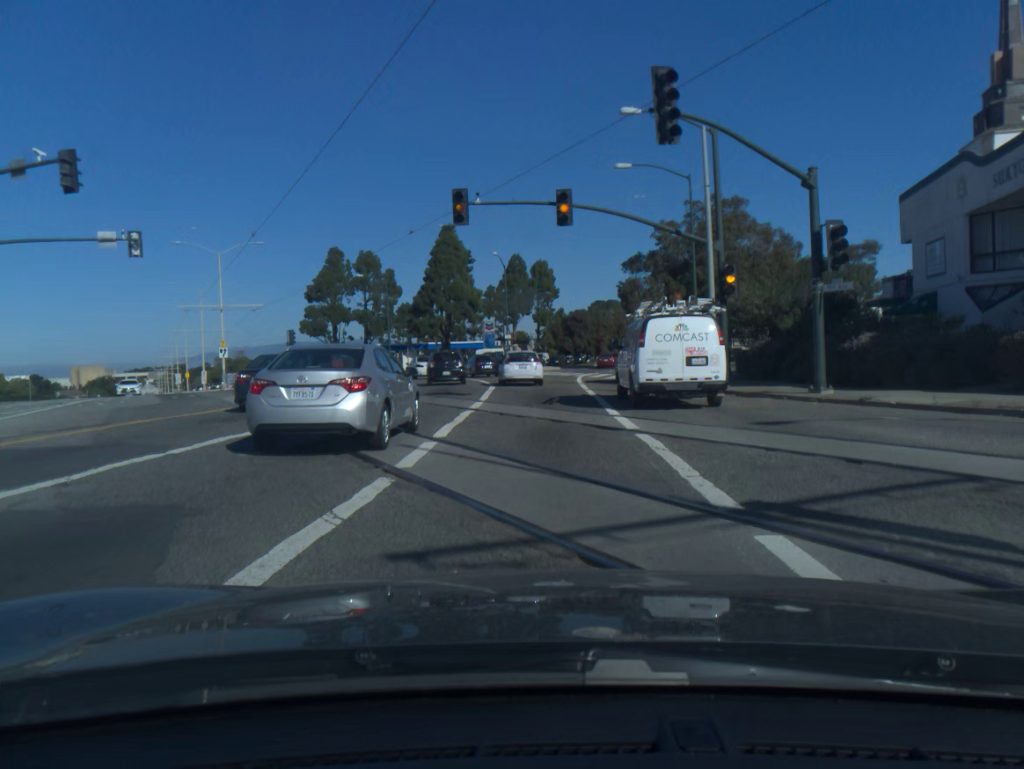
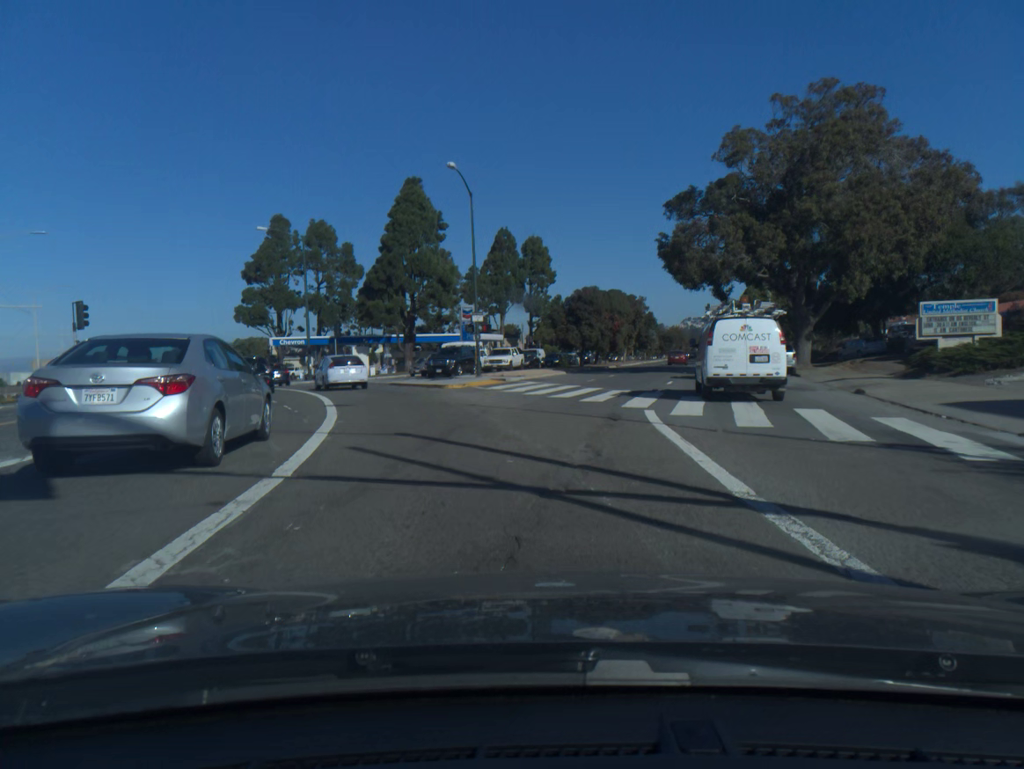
(-0.3, +29.2) m; 0°
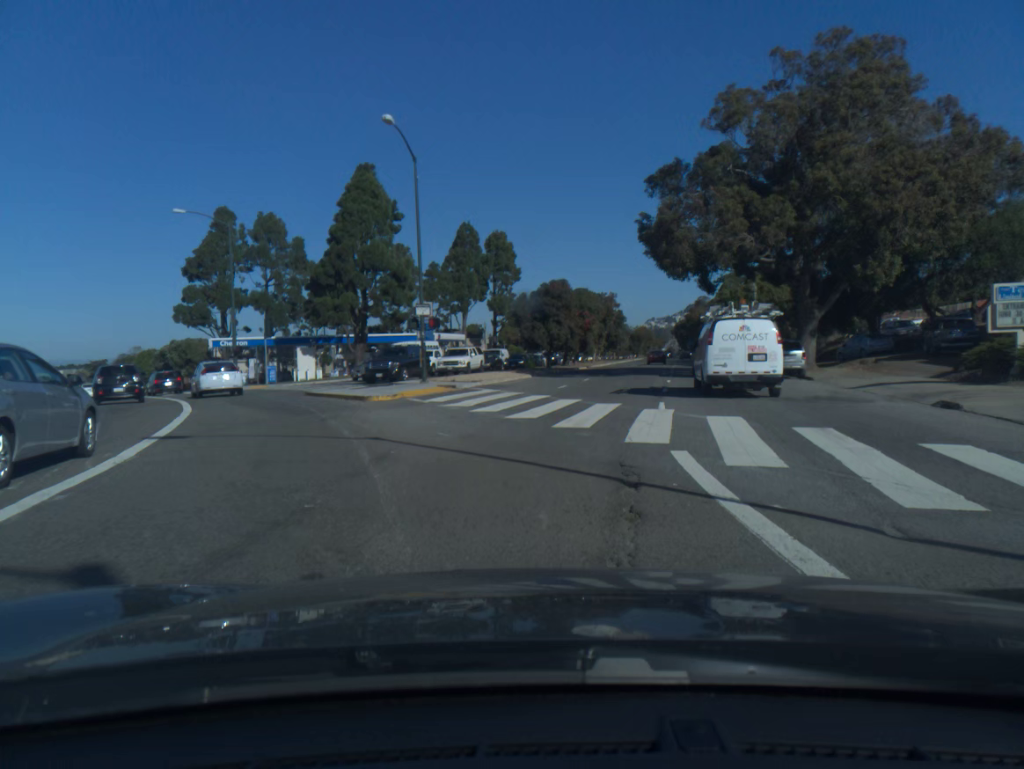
(+0.2, +7.3) m; +2°
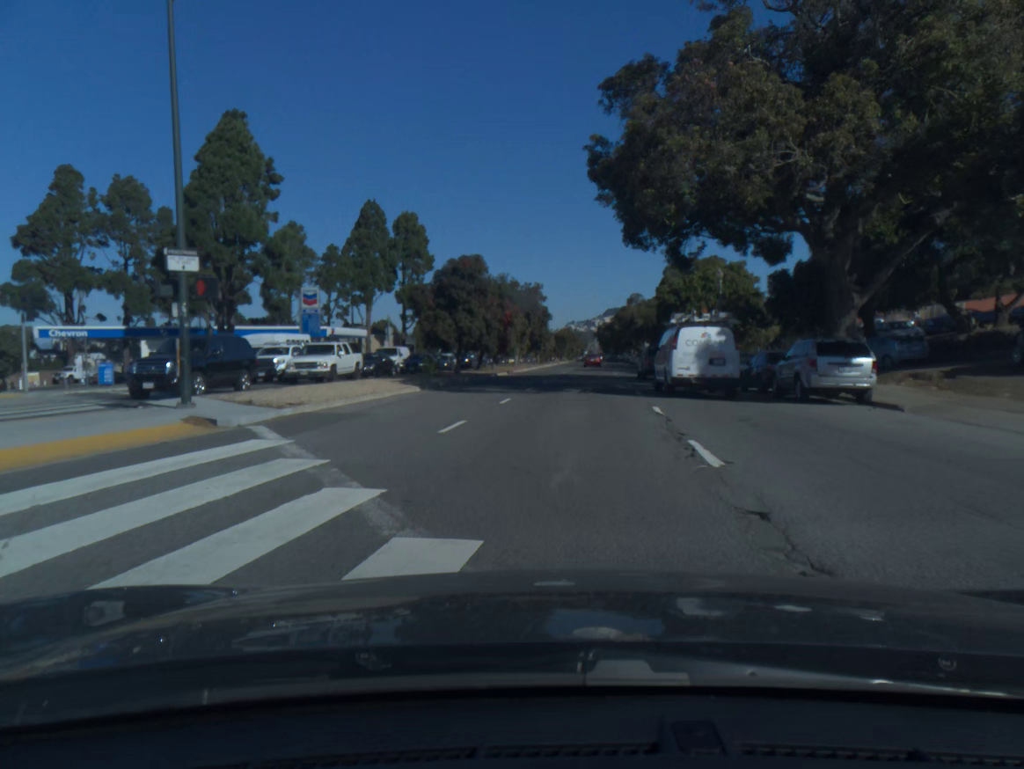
(+0.8, +15.3) m; +6°
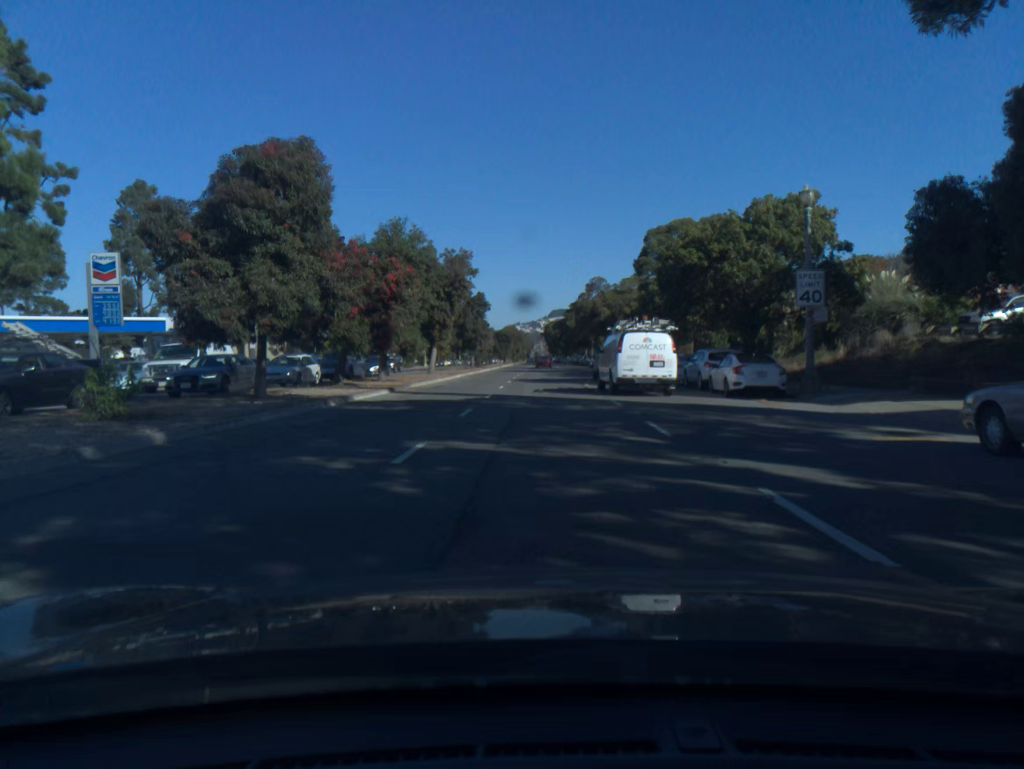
(+1.0, +25.2) m; +4°
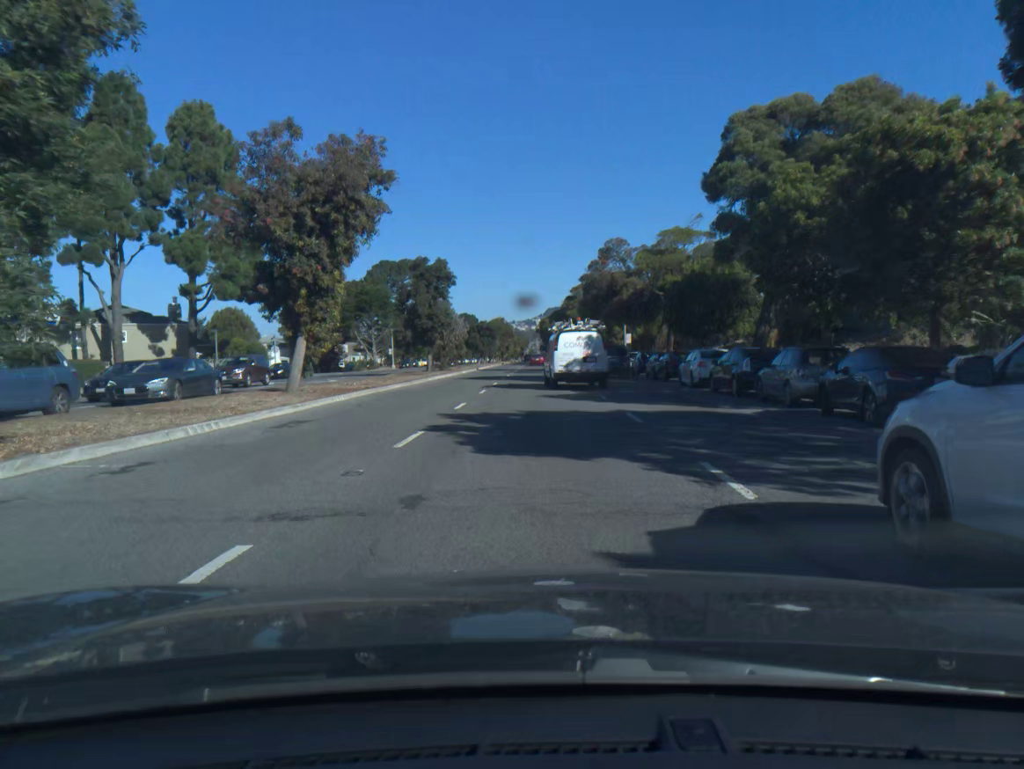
(+0.2, +27.7) m; 0°
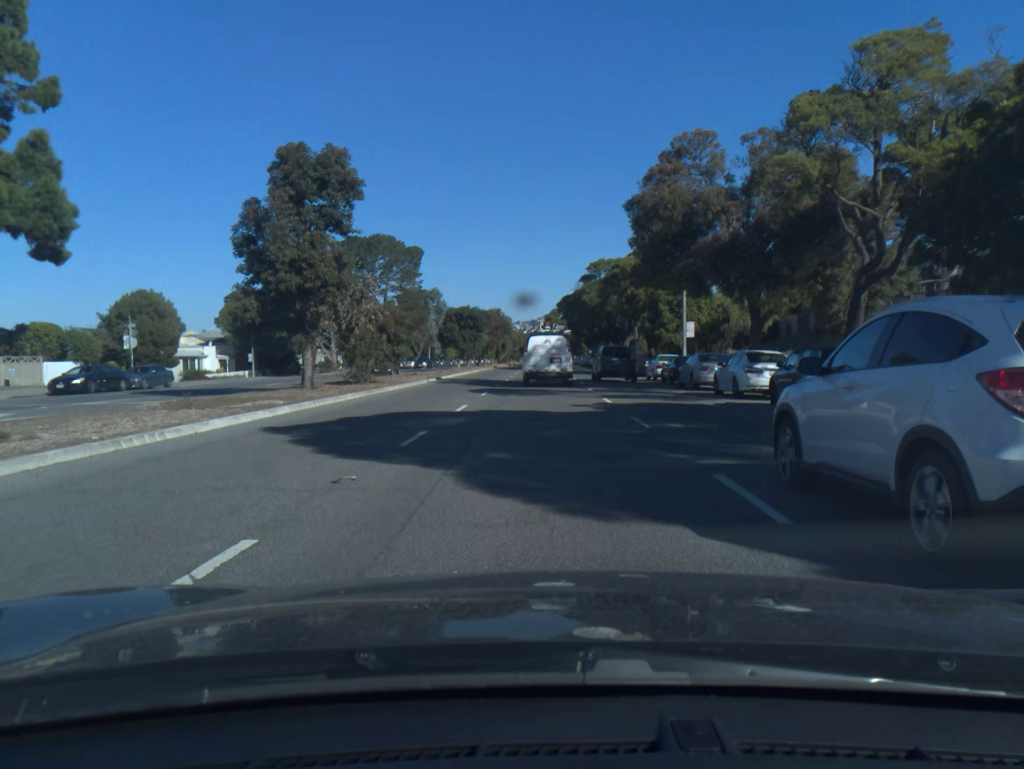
(-0.1, +29.5) m; 0°
